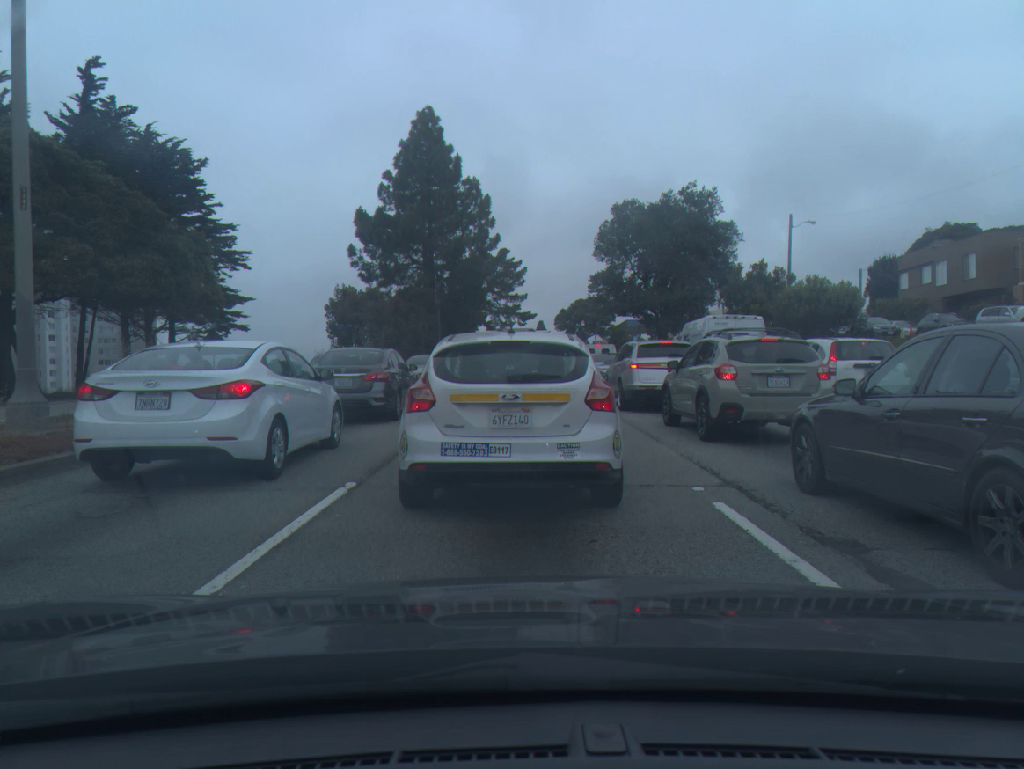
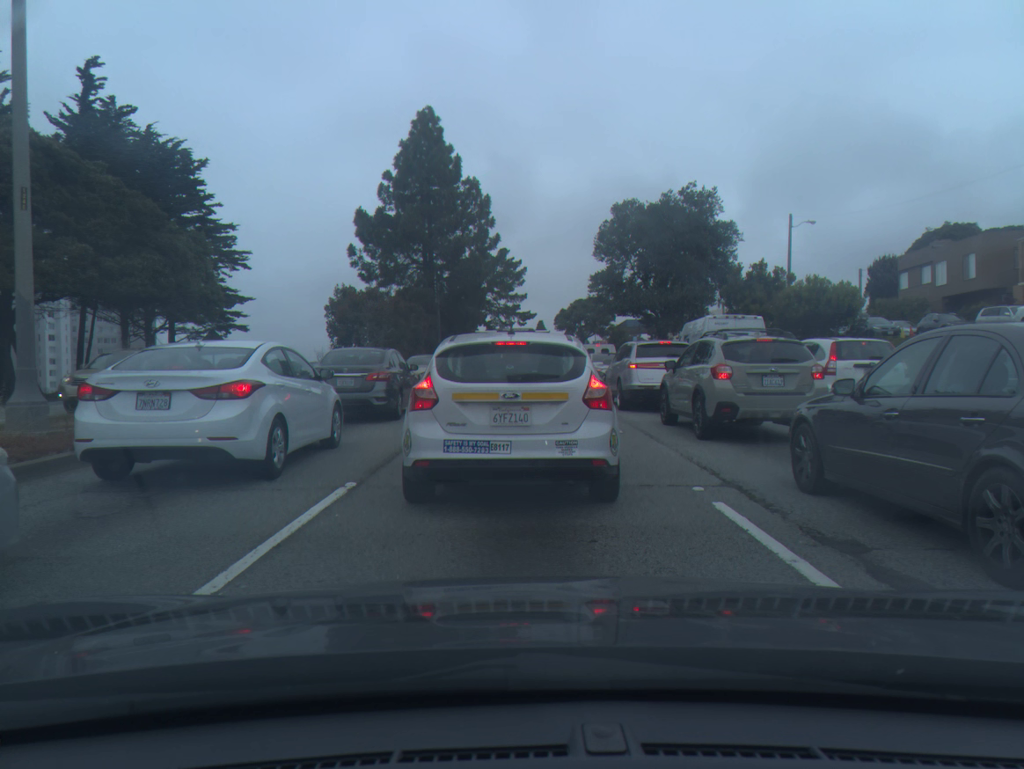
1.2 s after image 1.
(0.0, 0.0) m; 0°
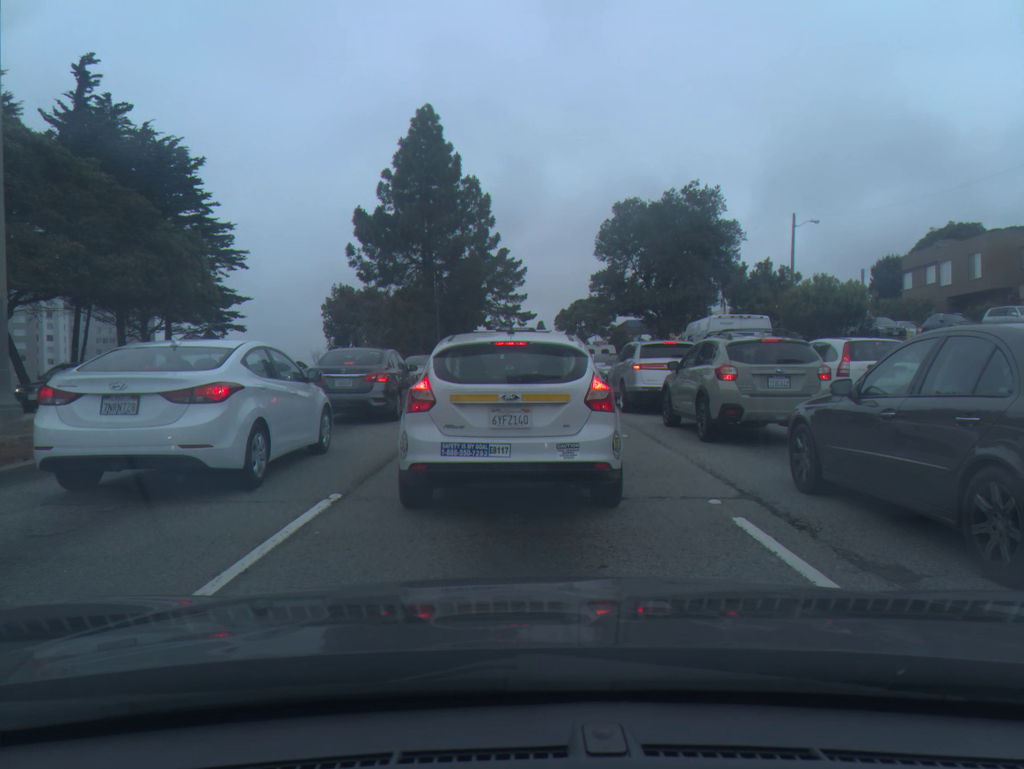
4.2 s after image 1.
(0.0, +0.6) m; 0°
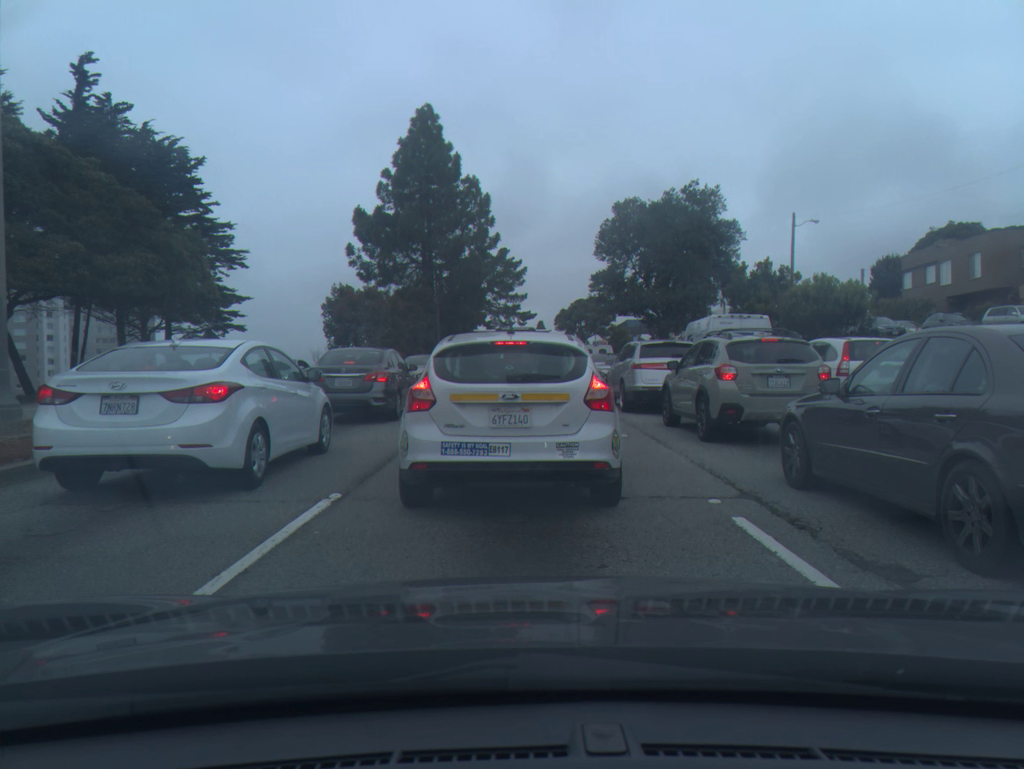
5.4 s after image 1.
(0.0, 0.0) m; 0°
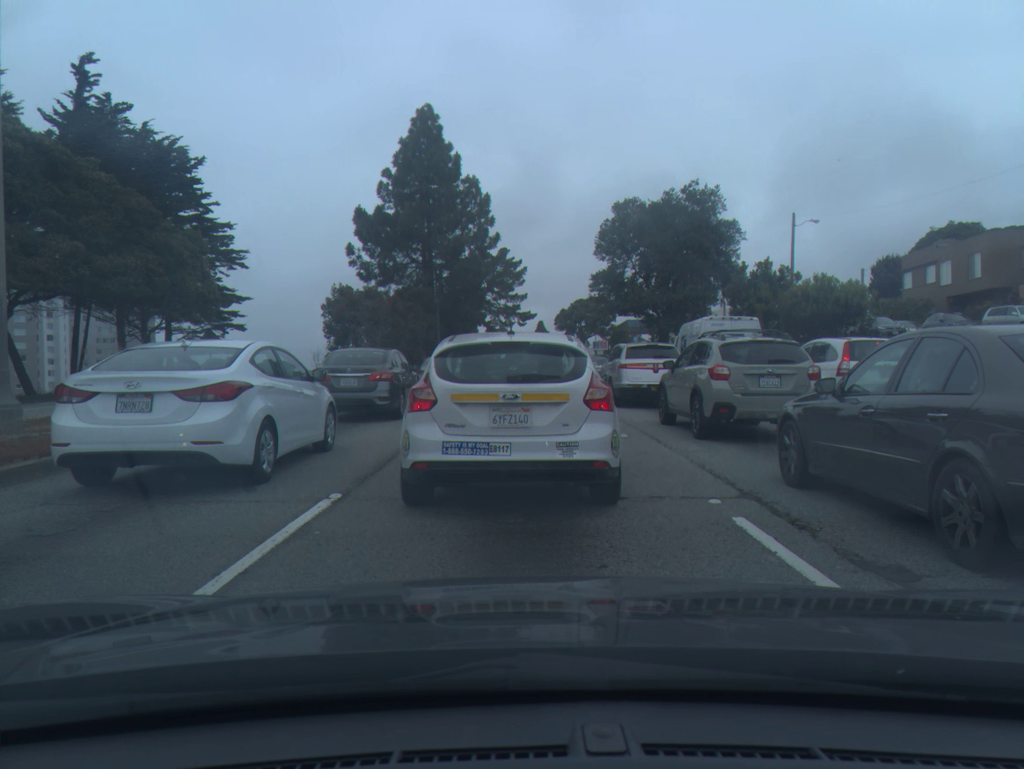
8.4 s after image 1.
(0.0, 0.0) m; 0°
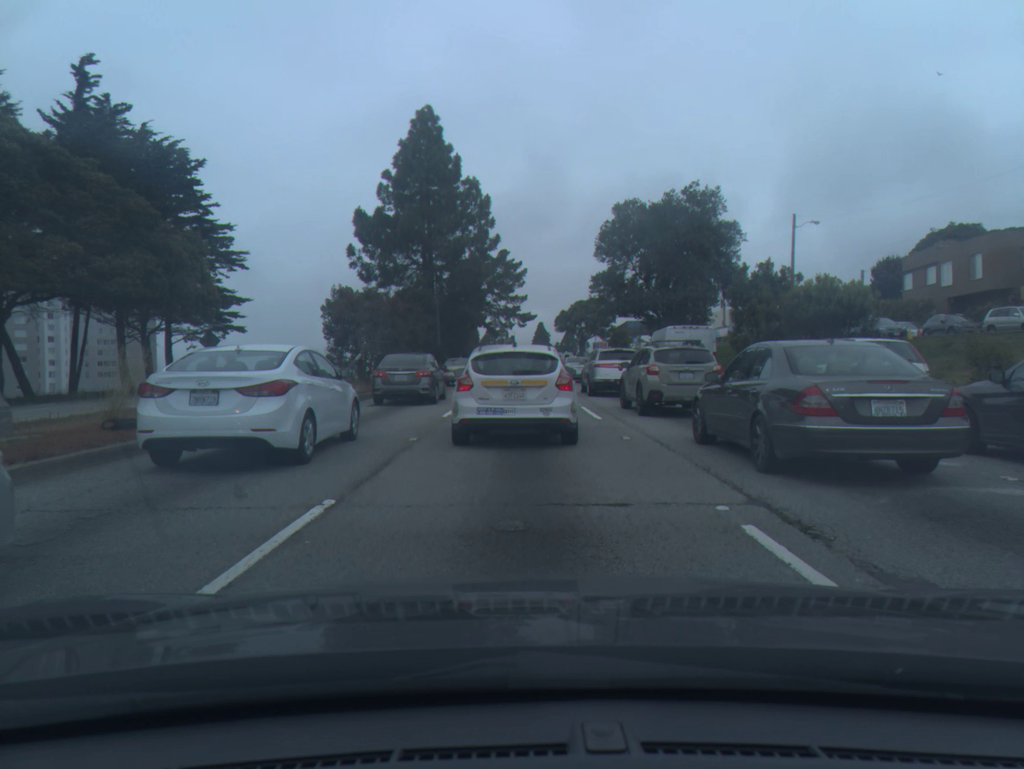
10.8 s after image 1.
(0.0, +0.2) m; 0°
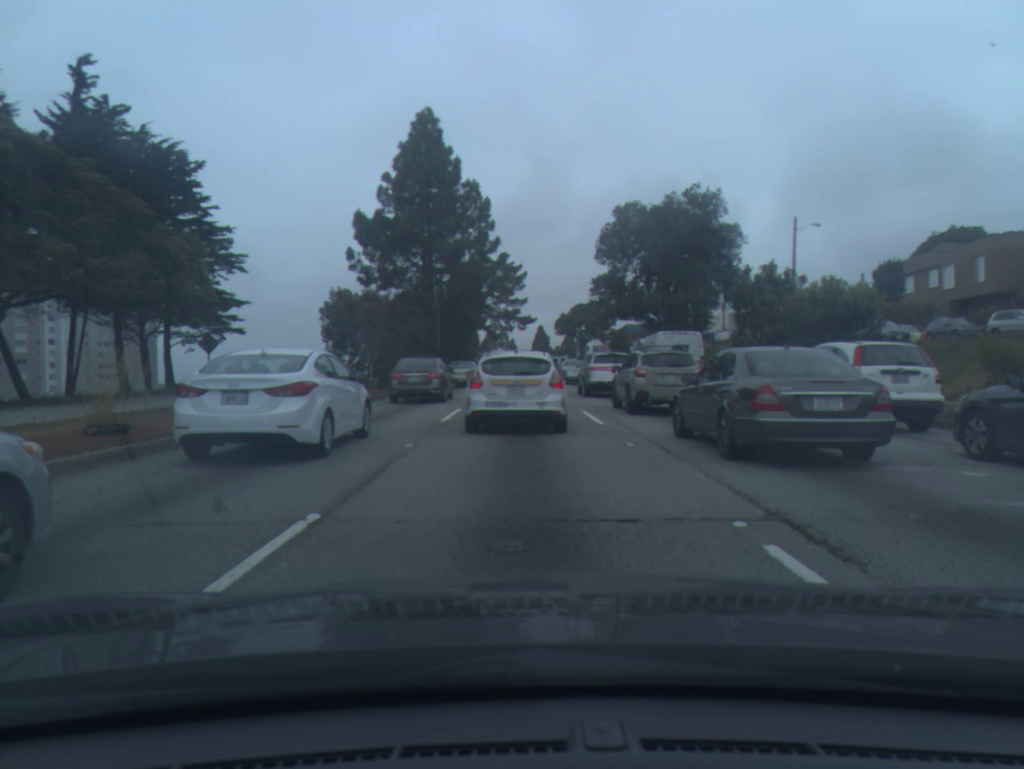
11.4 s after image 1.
(0.0, +0.5) m; 0°
